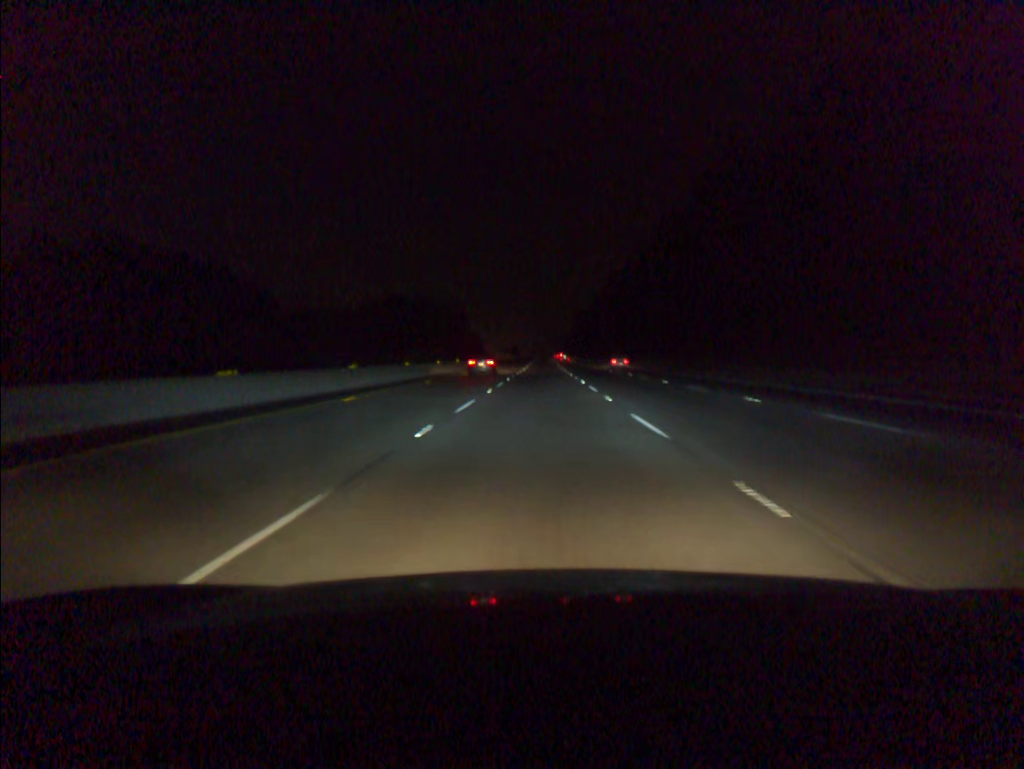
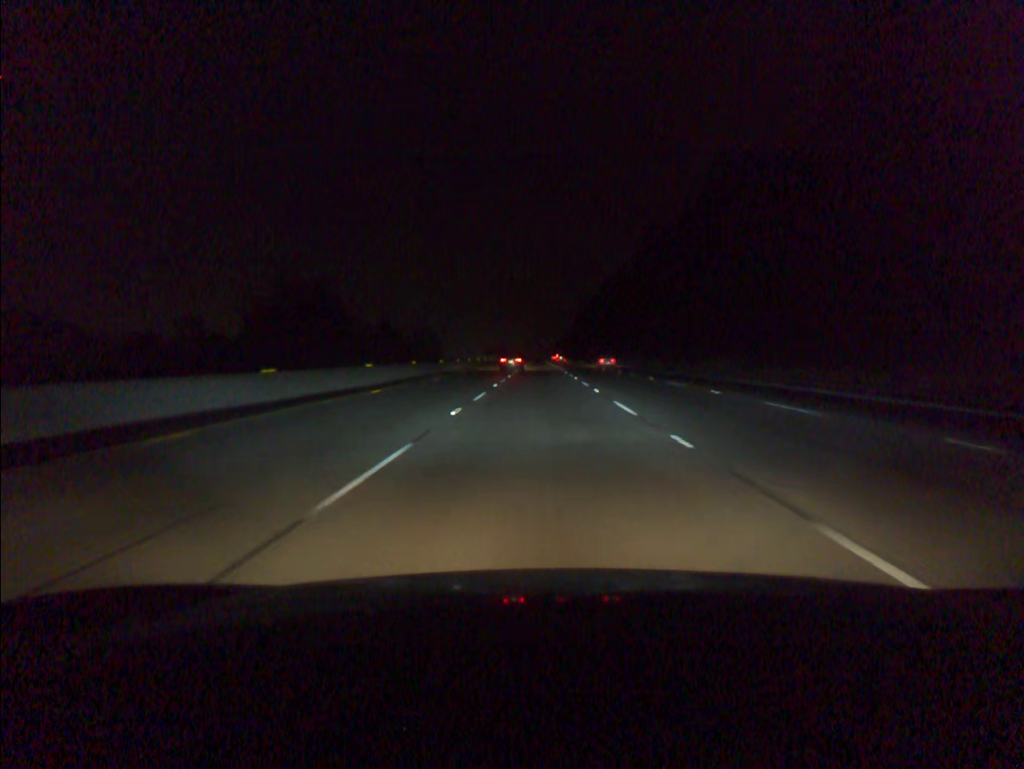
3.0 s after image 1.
(+0.1, +83.7) m; 0°
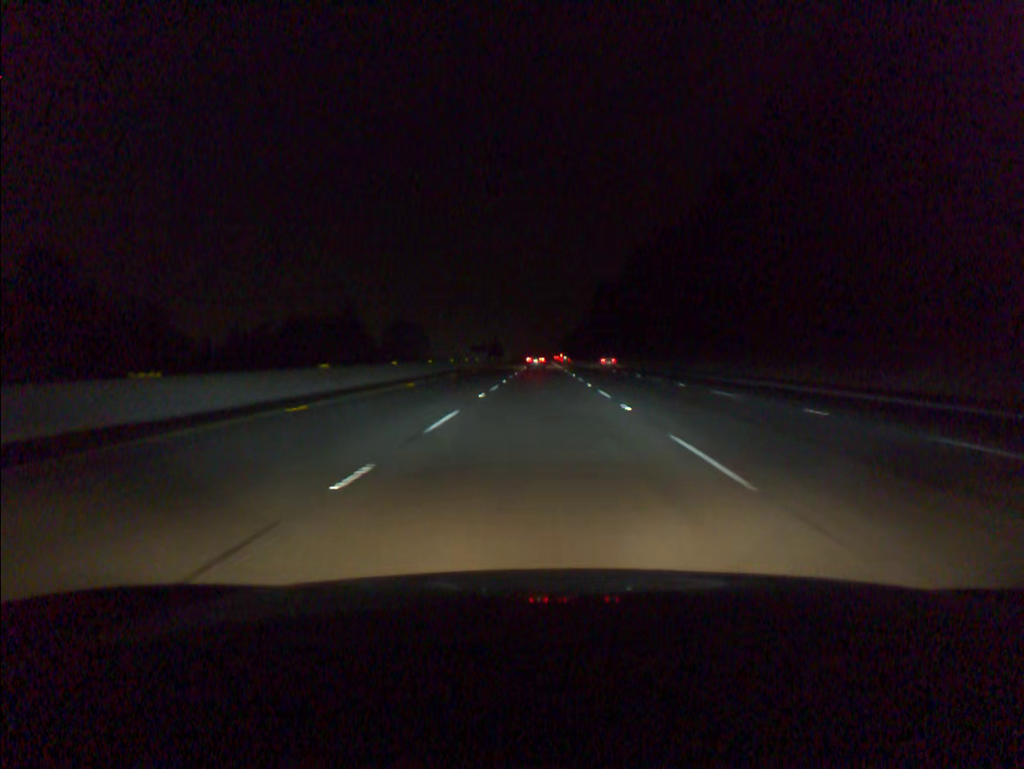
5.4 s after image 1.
(-0.1, +67.0) m; 0°
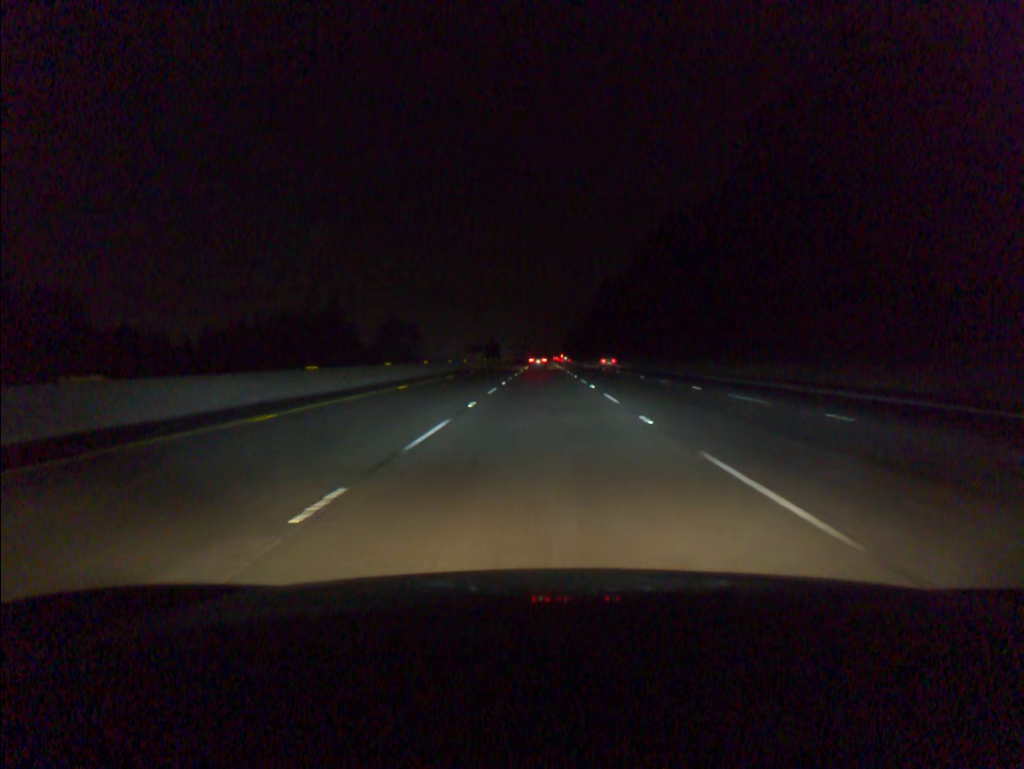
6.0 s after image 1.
(0.0, +16.8) m; 0°
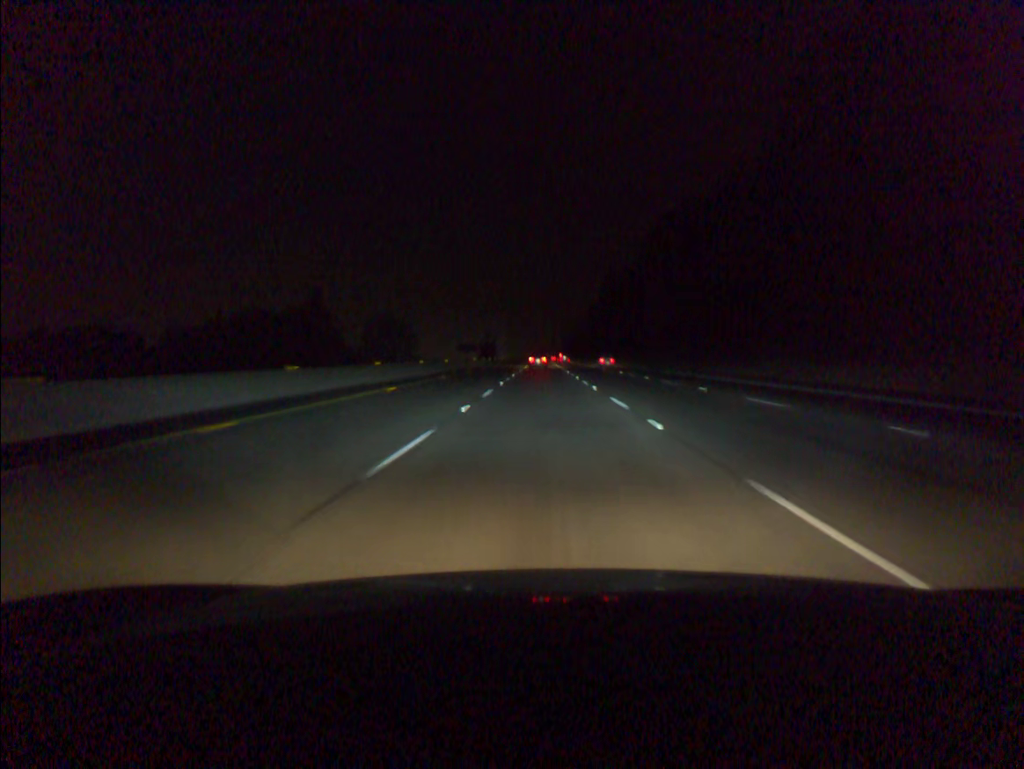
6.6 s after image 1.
(0.0, +16.8) m; 0°
